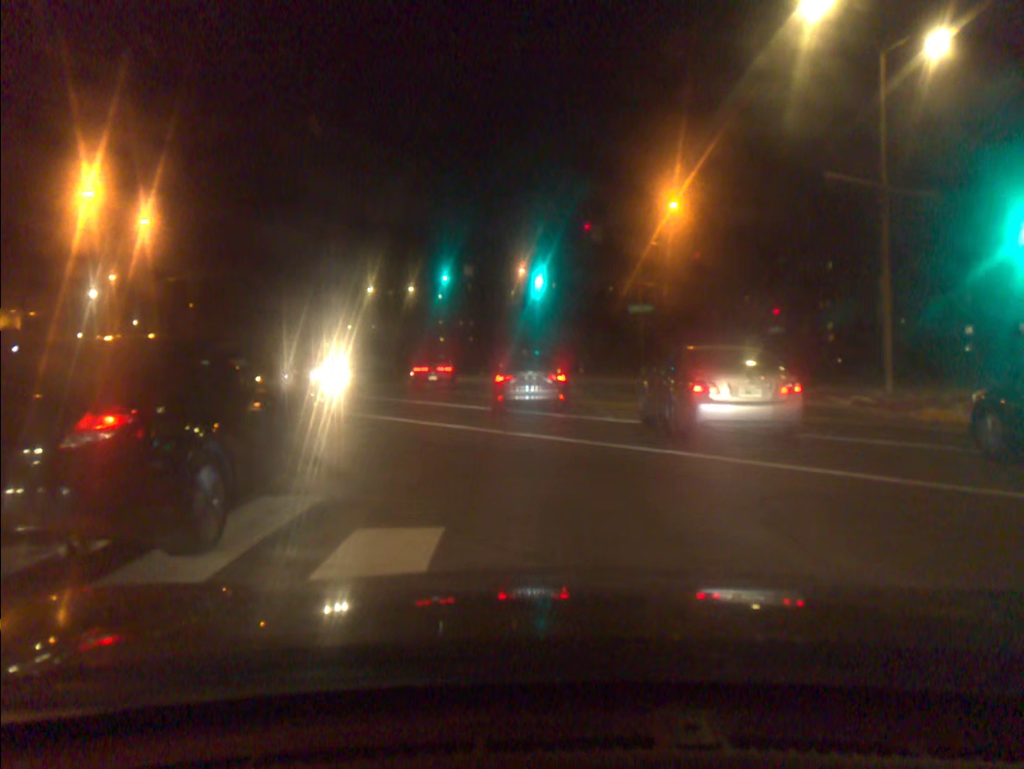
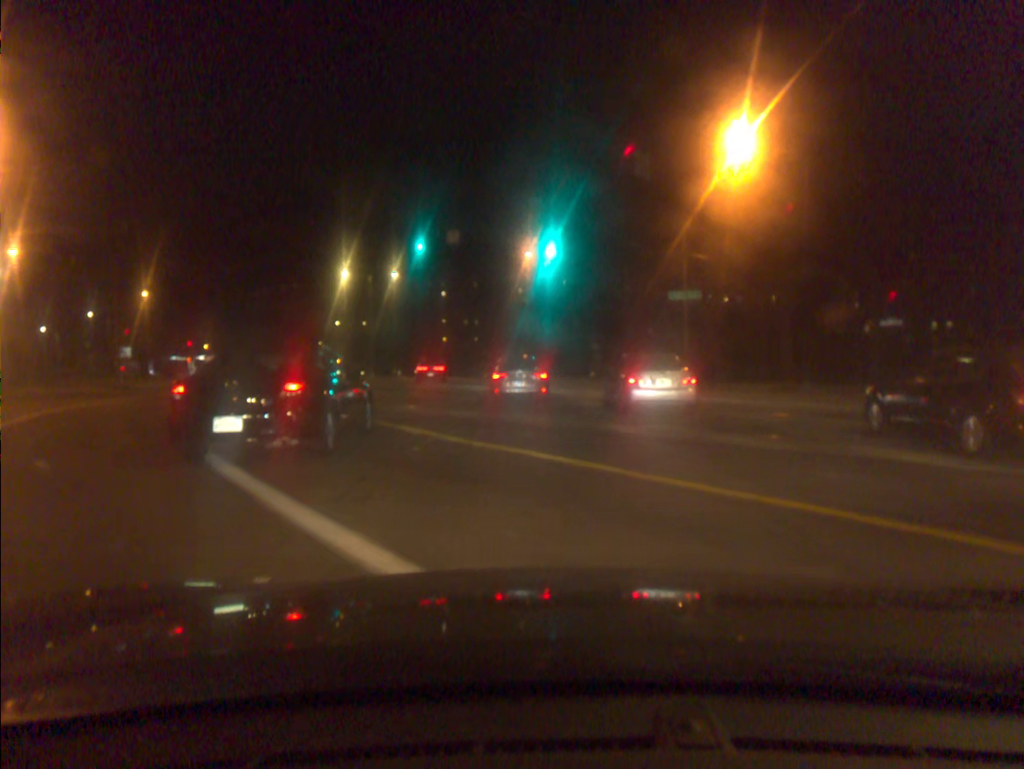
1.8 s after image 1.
(-0.1, +14.7) m; -1°
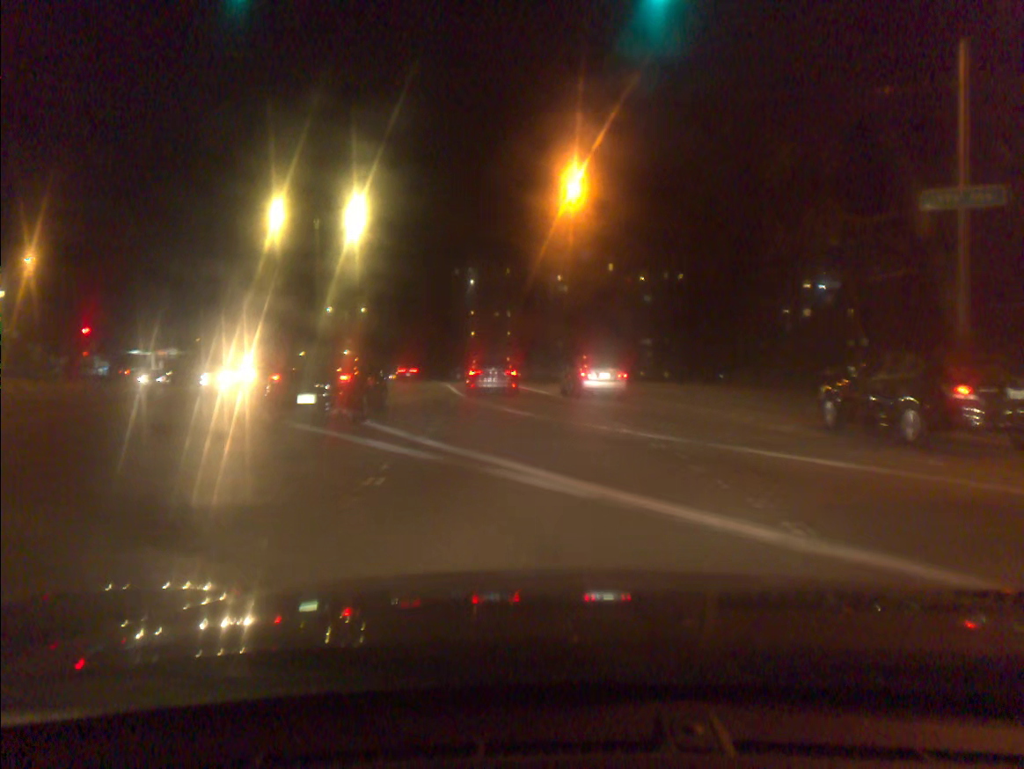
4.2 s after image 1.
(-0.7, +26.5) m; -3°
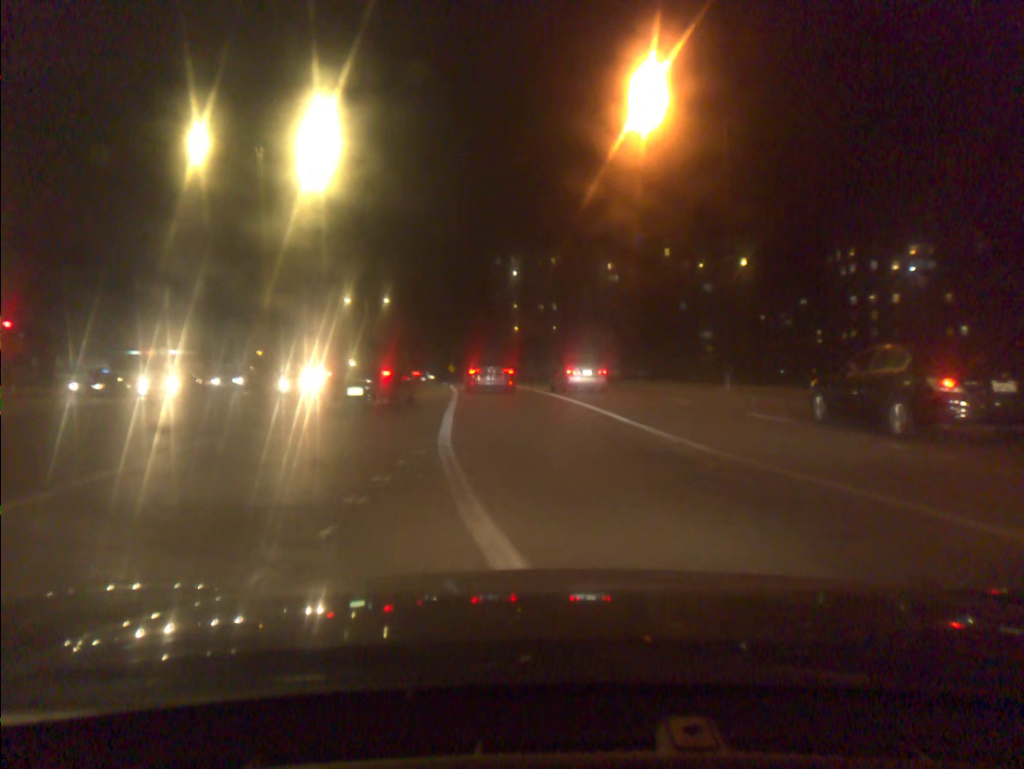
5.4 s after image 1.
(-0.4, +15.3) m; -4°
